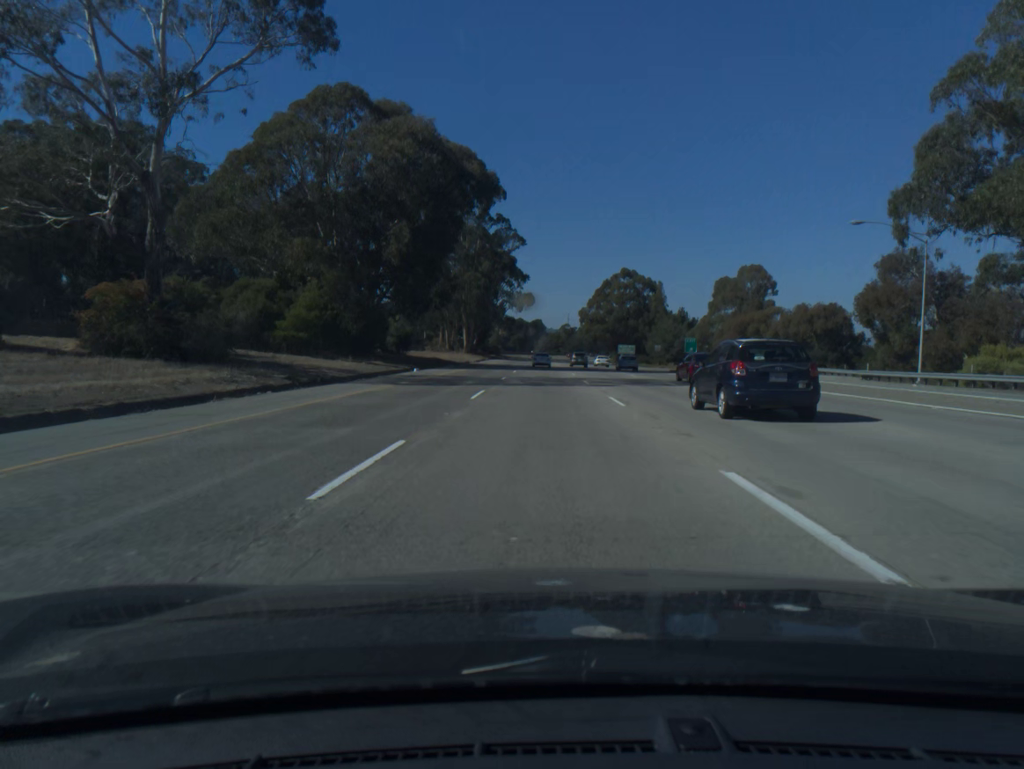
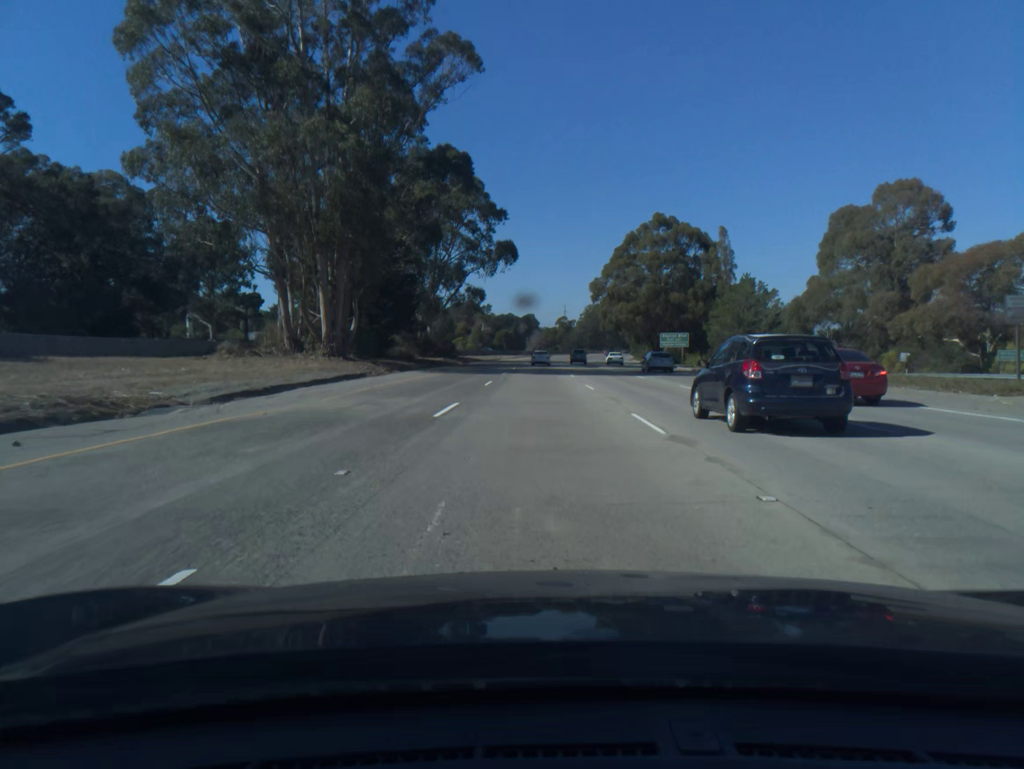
(+0.2, +79.7) m; 0°
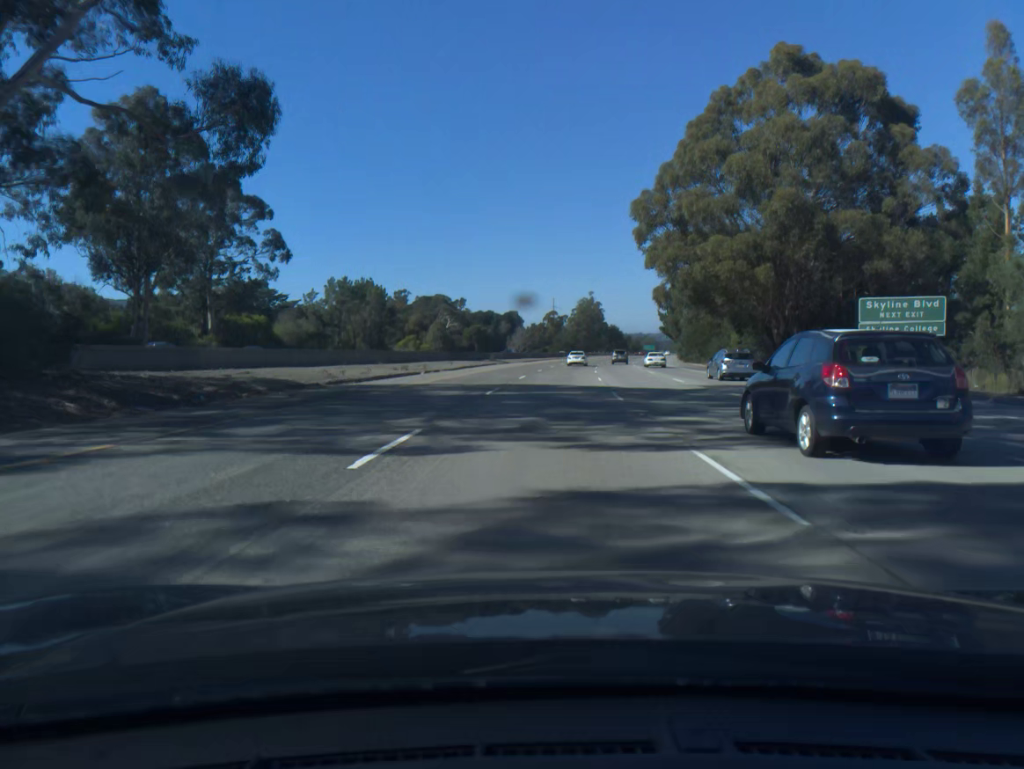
(0.0, +79.3) m; +1°
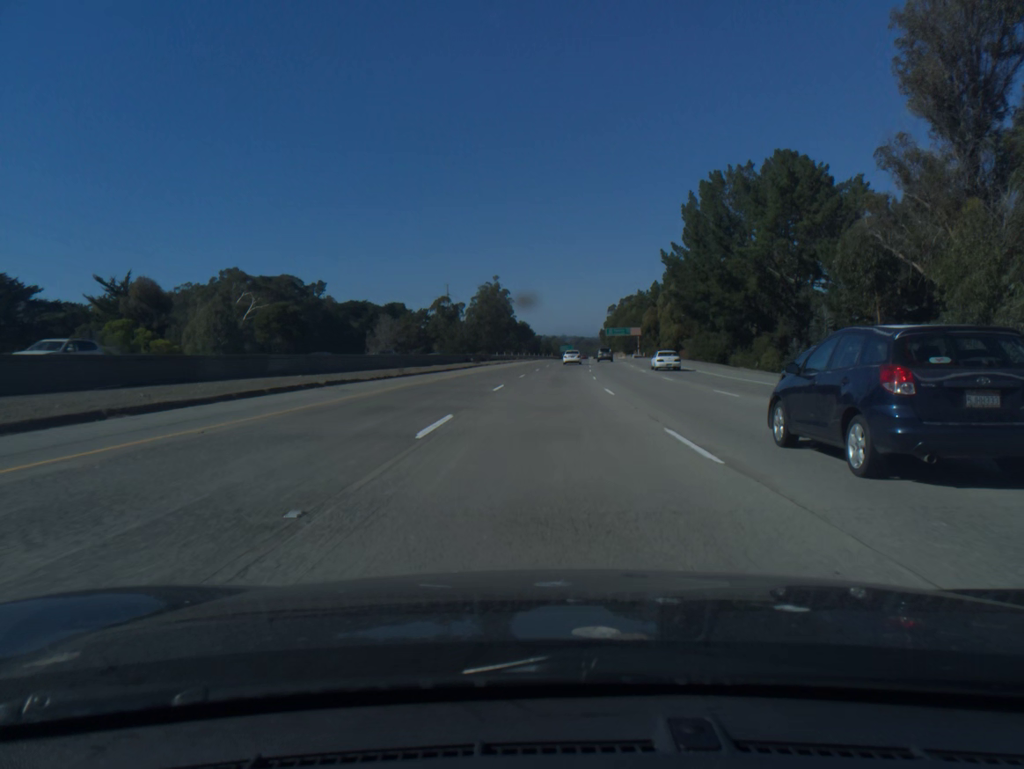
(+5.7, +99.2) m; +7°
